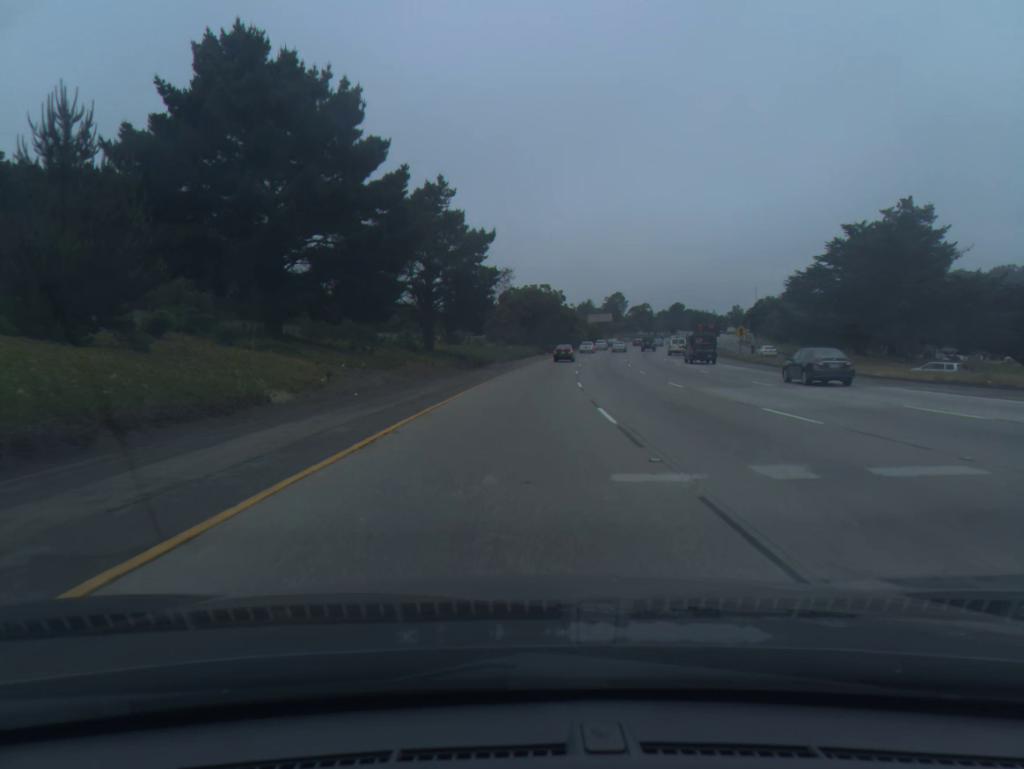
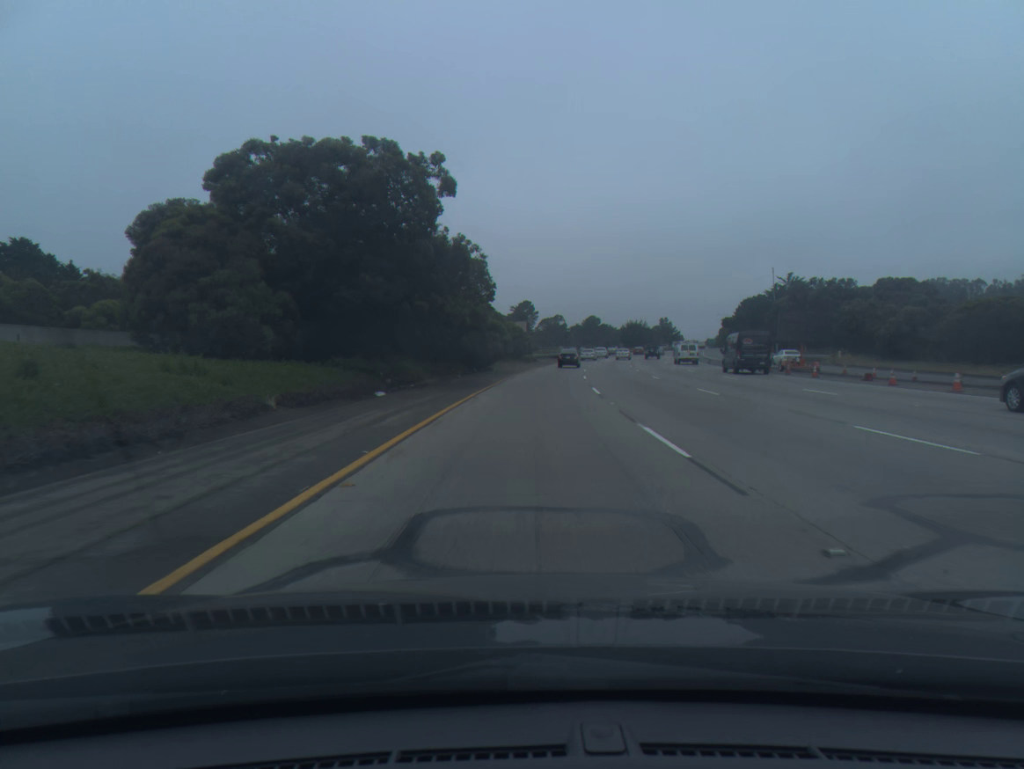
(+4.8, +77.6) m; +7°
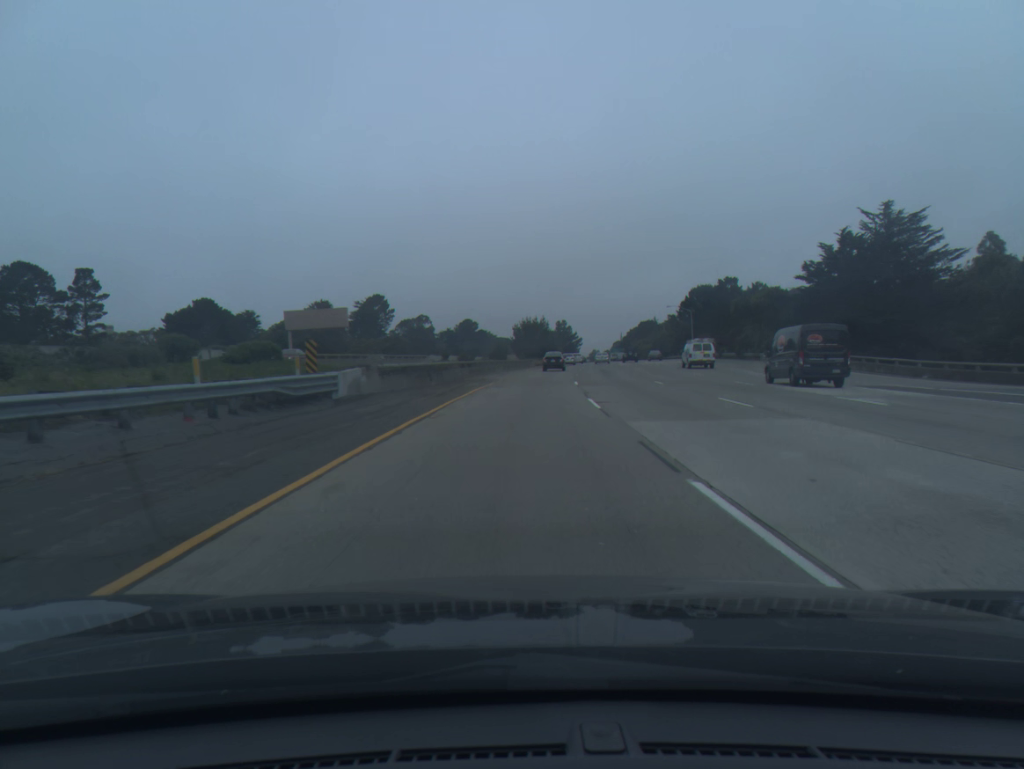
(+7.9, +93.2) m; +9°
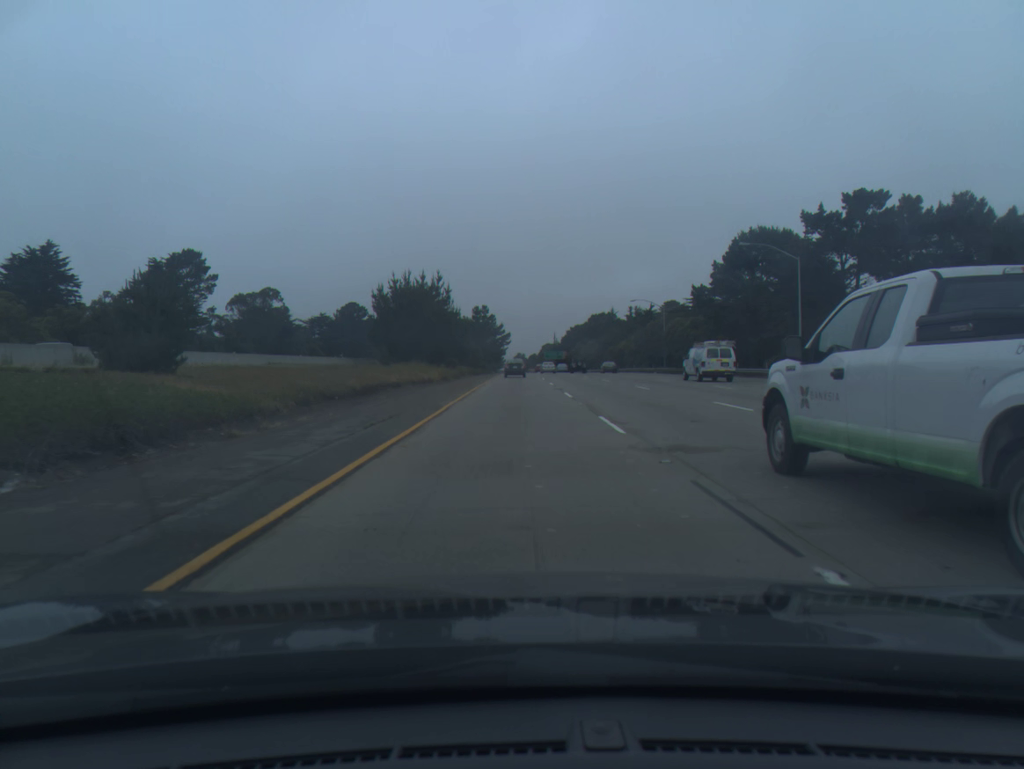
(+5.5, +91.5) m; +6°
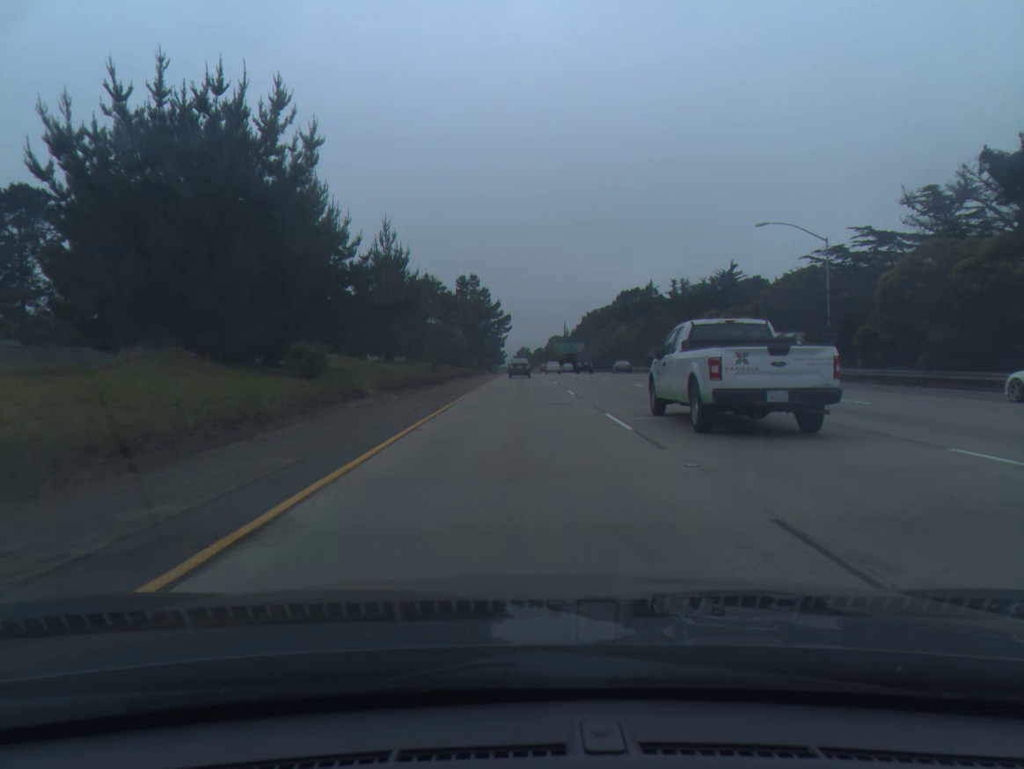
(0.0, +56.0) m; 0°
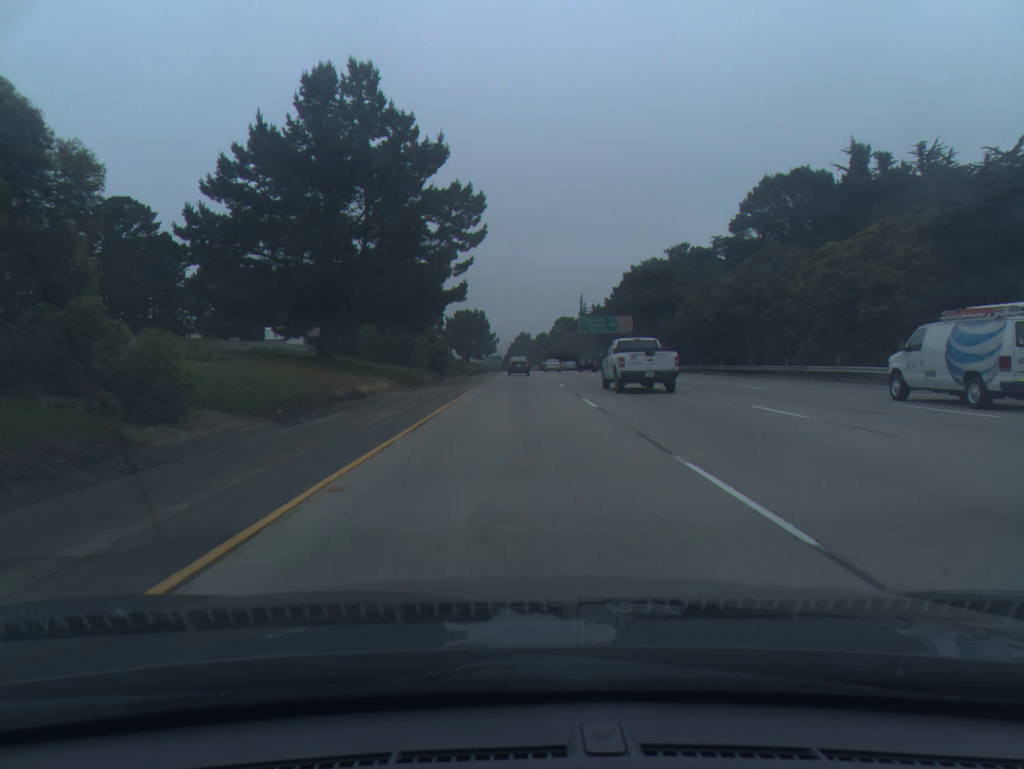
(+0.2, +93.3) m; 0°
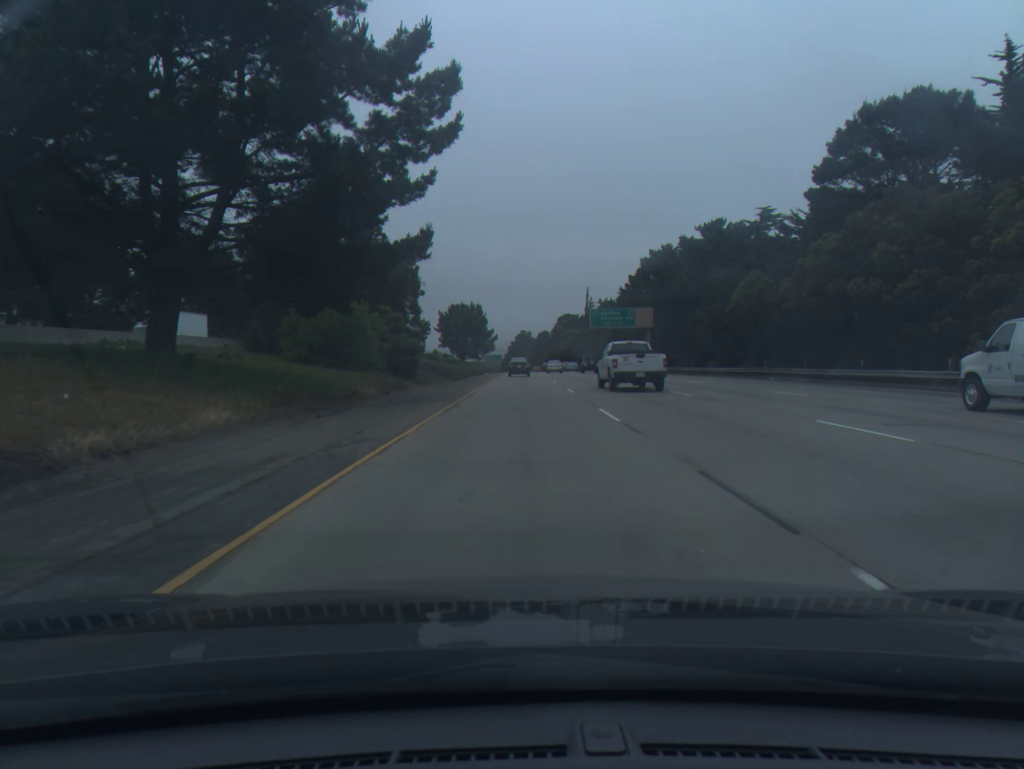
(0.0, +18.6) m; 0°
